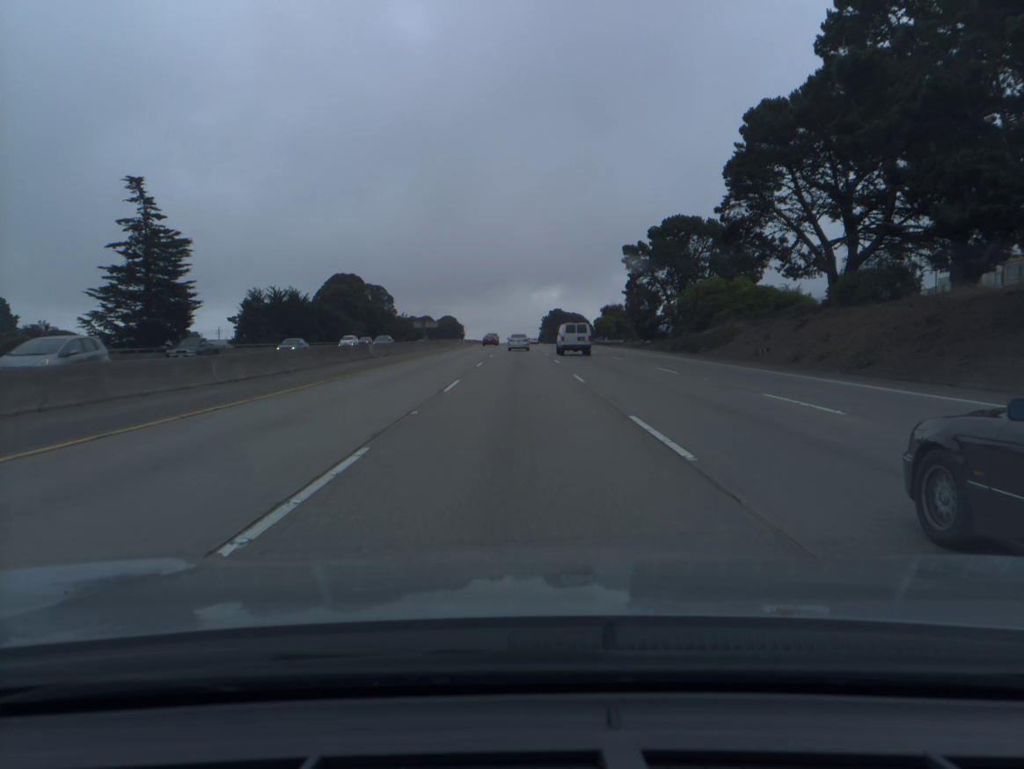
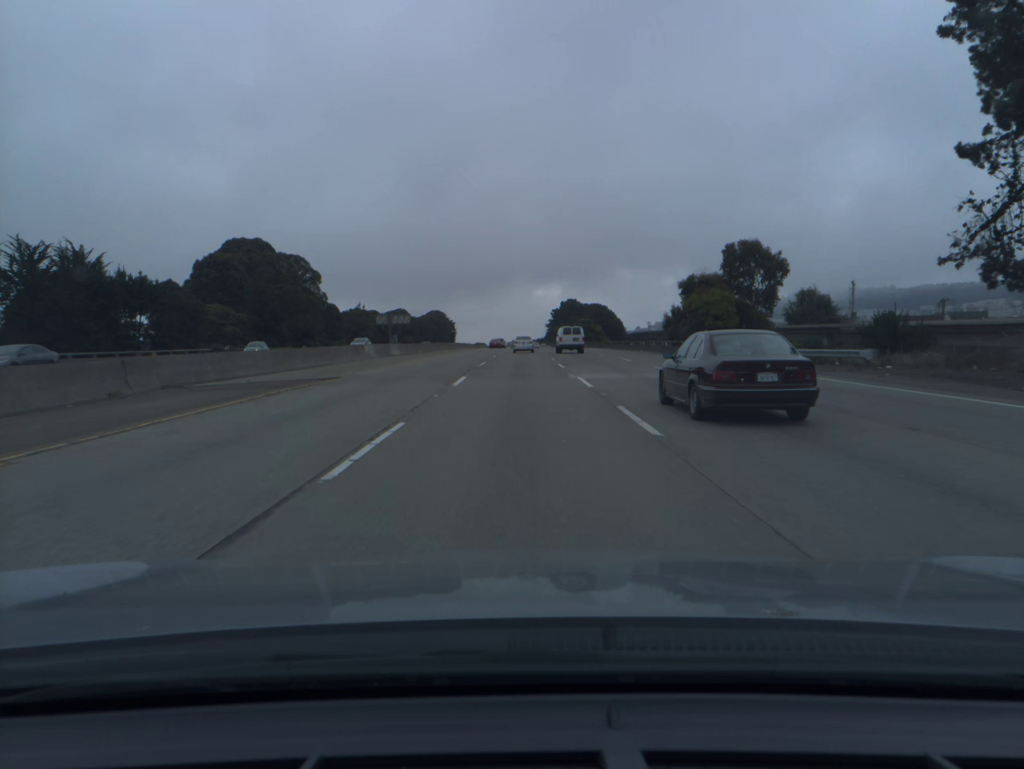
(-0.1, +70.3) m; 0°
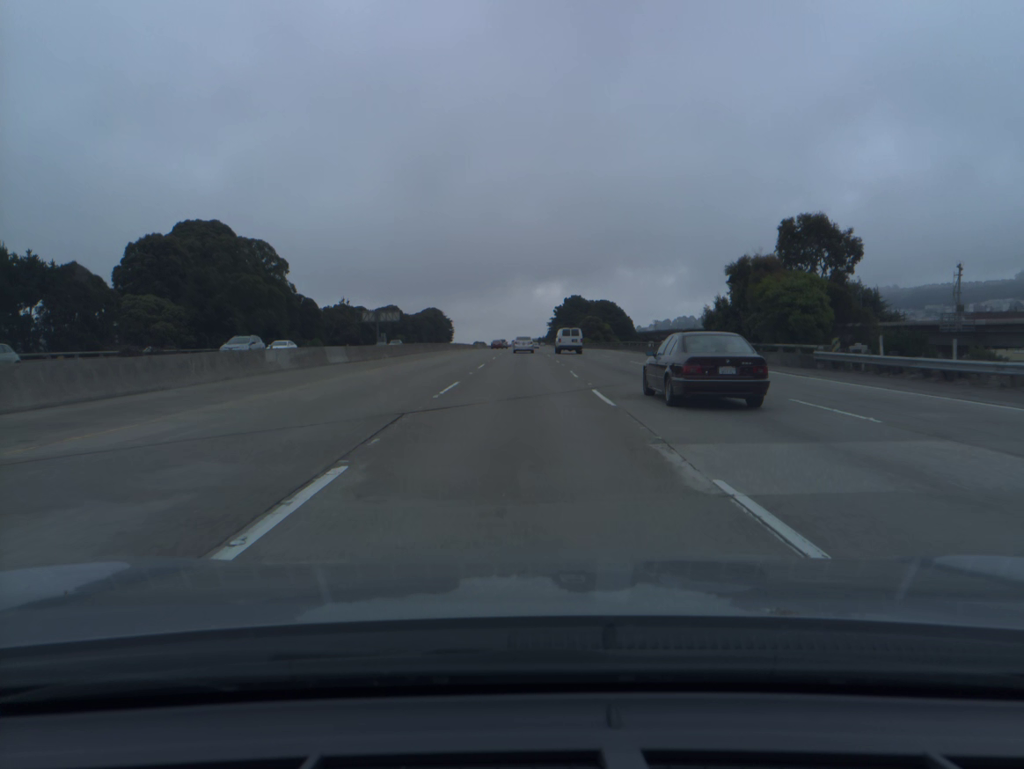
(0.0, +17.7) m; 0°
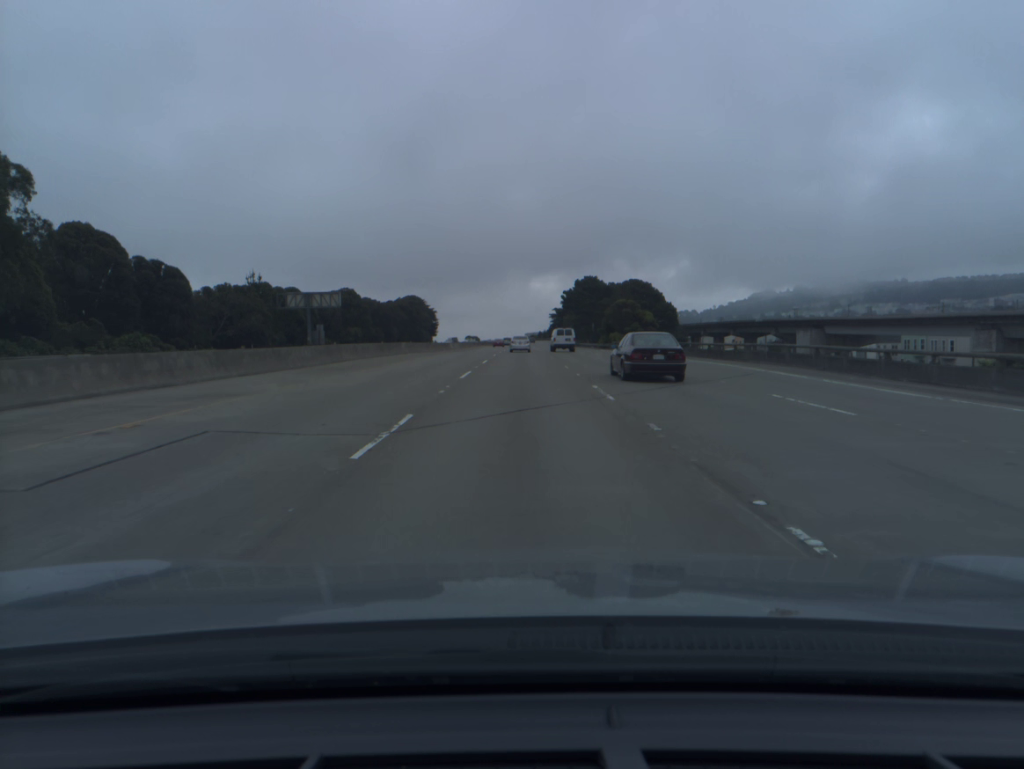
(+0.1, +53.3) m; 0°
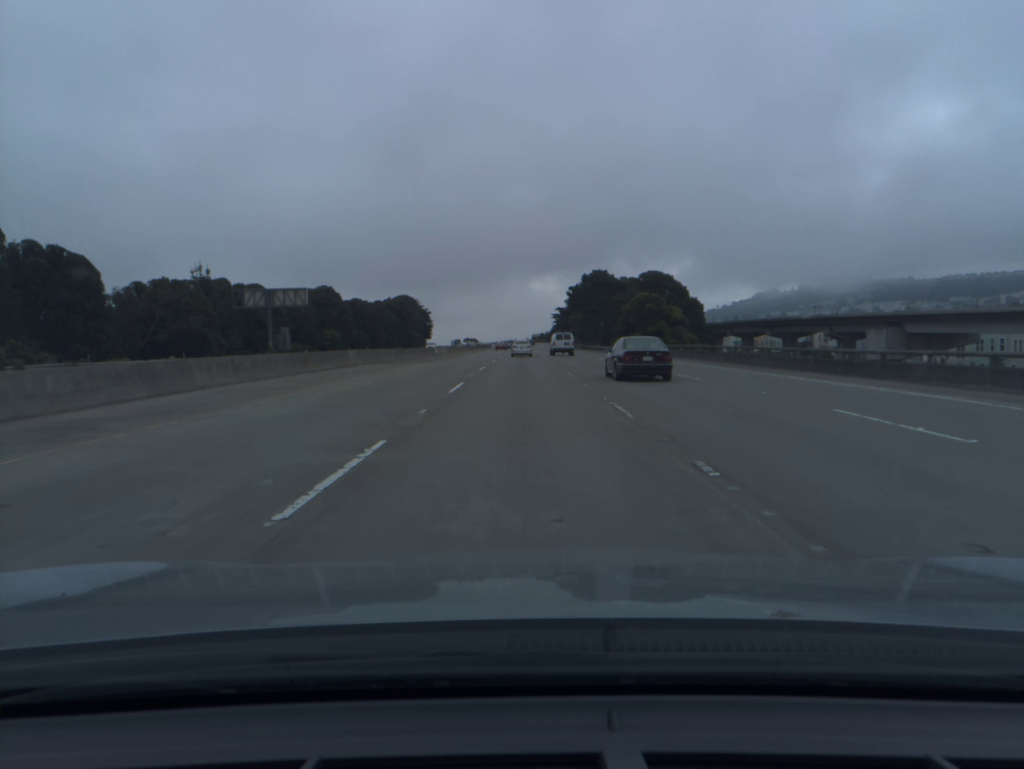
(0.0, +17.8) m; 0°
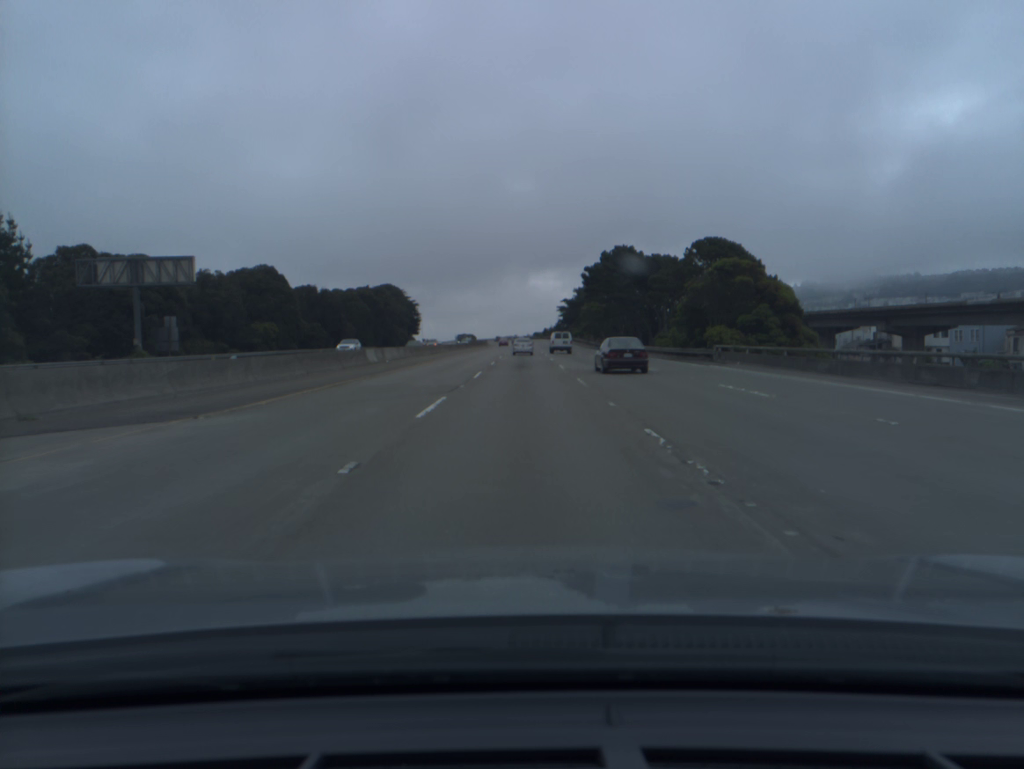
(0.0, +35.6) m; 0°
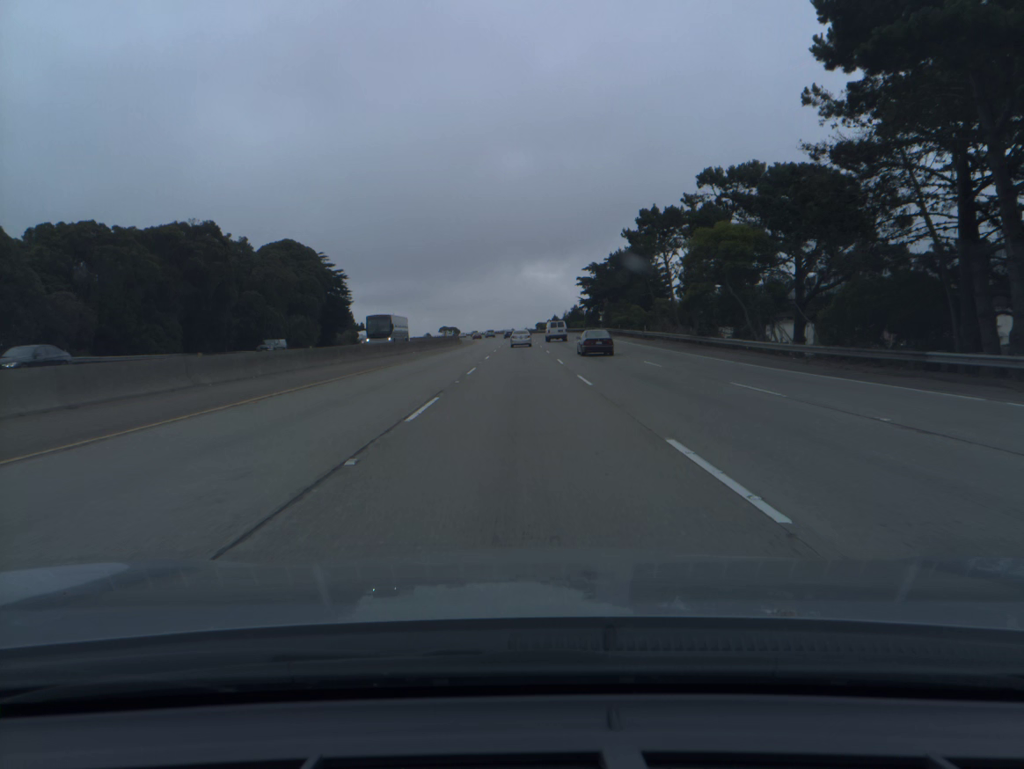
(0.0, +88.9) m; 0°
